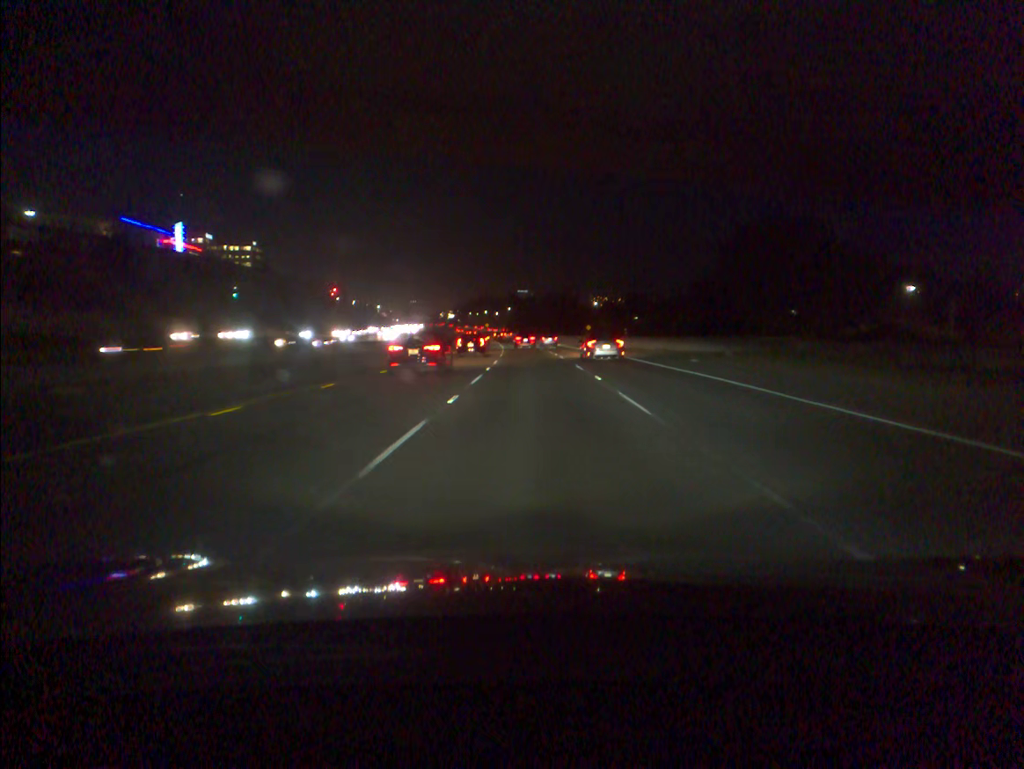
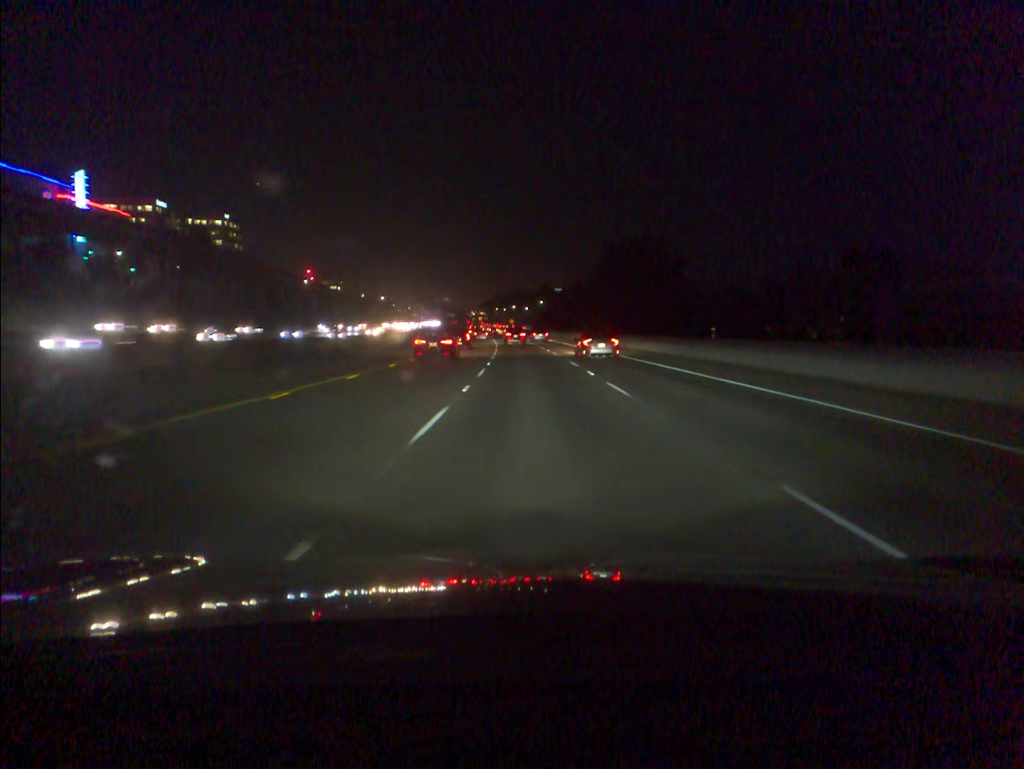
(-1.4, +84.2) m; -2°
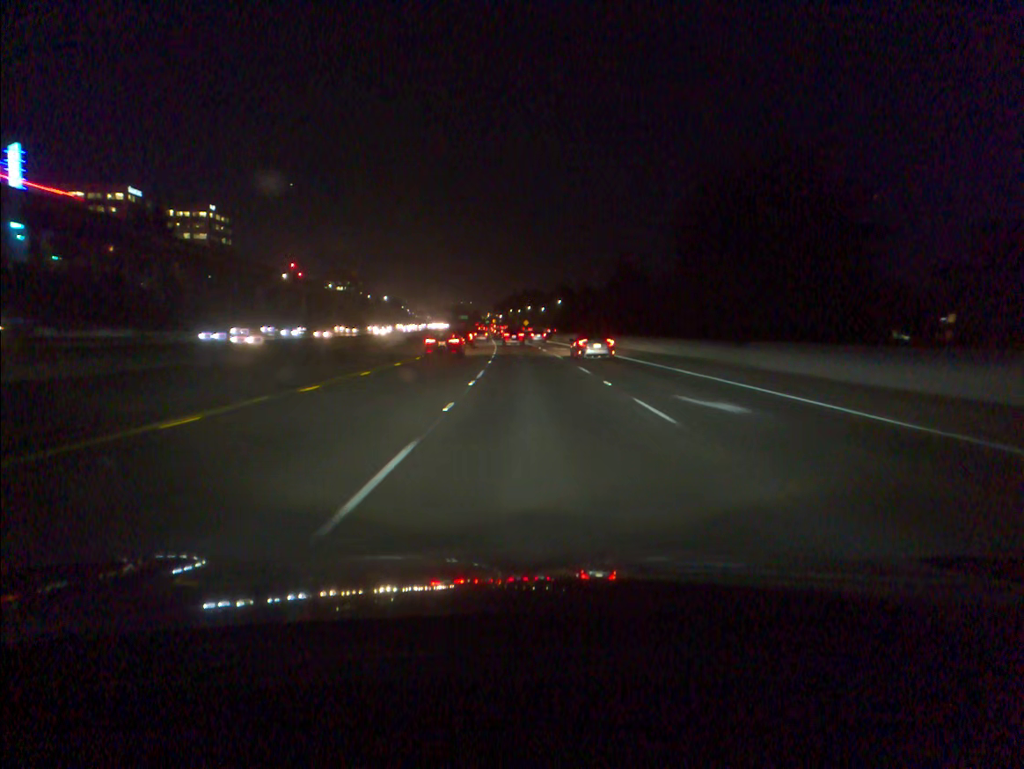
(-0.3, +34.0) m; -1°
